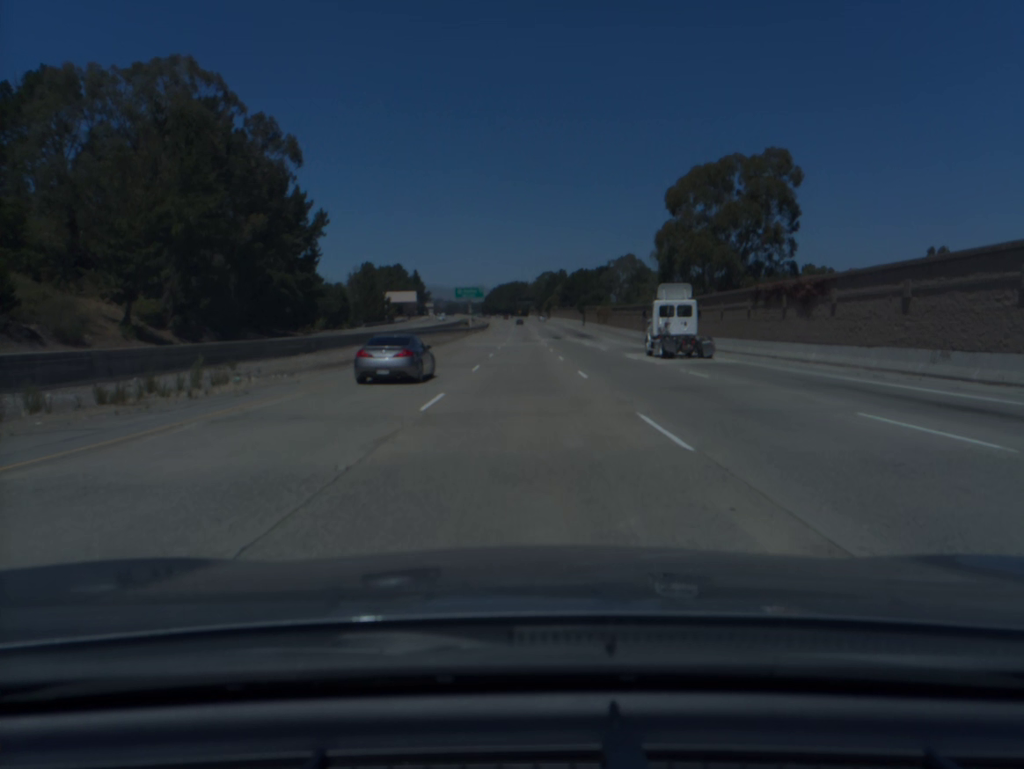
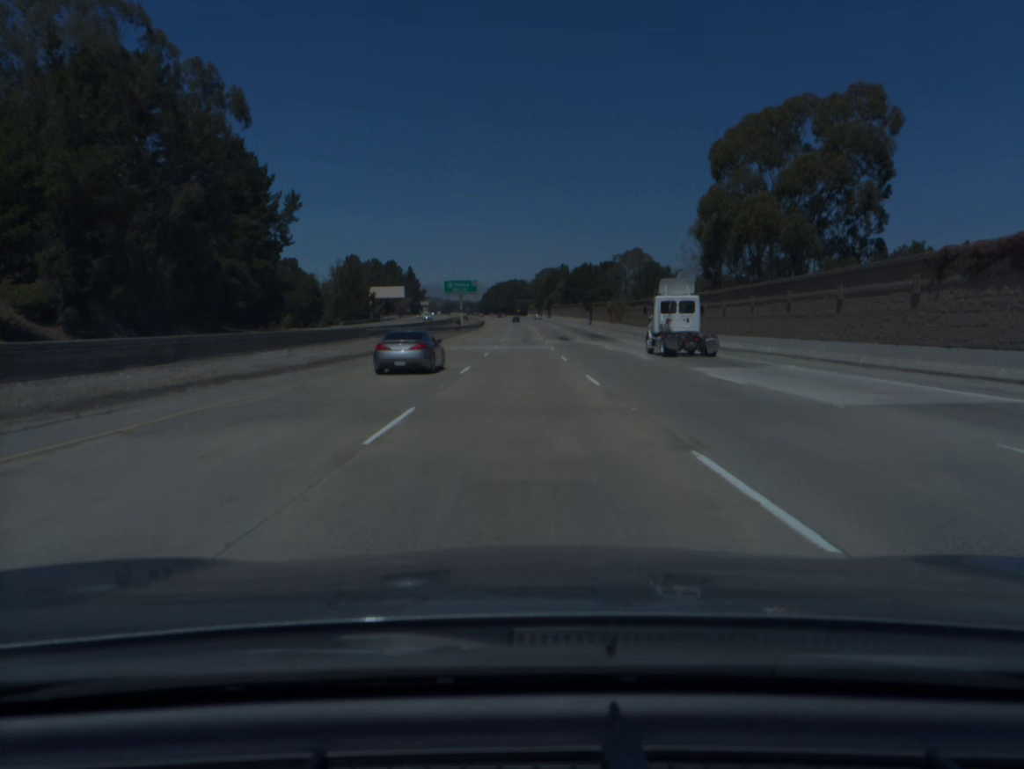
(0.0, +18.9) m; 0°
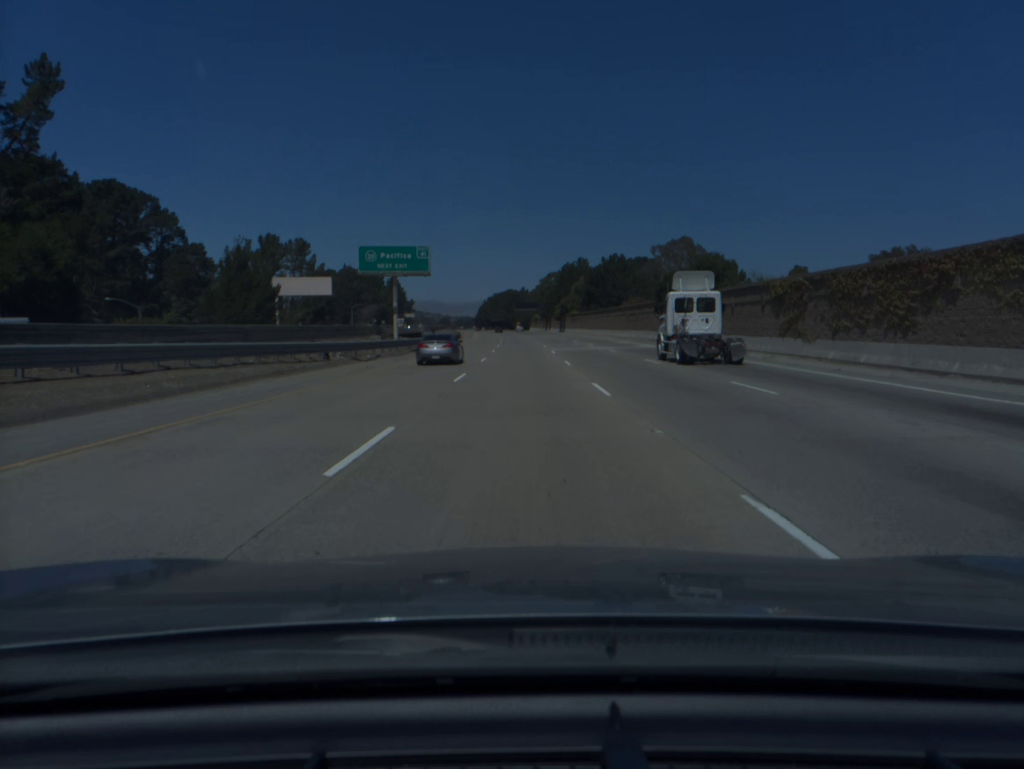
(-0.1, +75.2) m; 0°
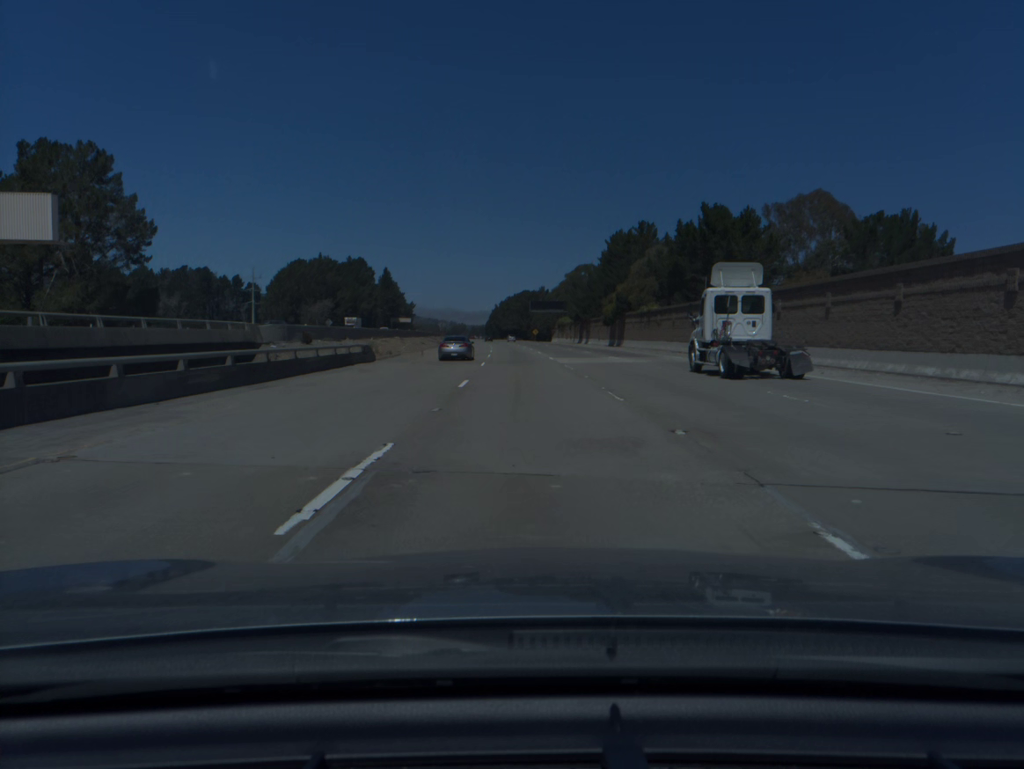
(-0.4, +75.1) m; -1°
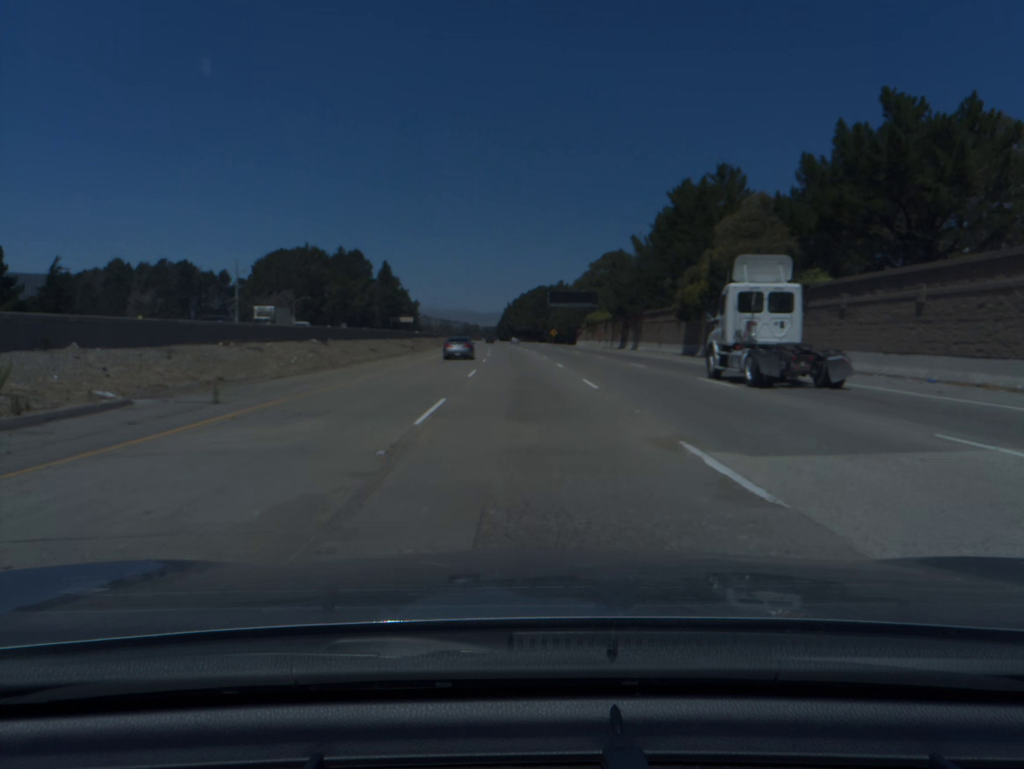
(-0.3, +37.6) m; -1°
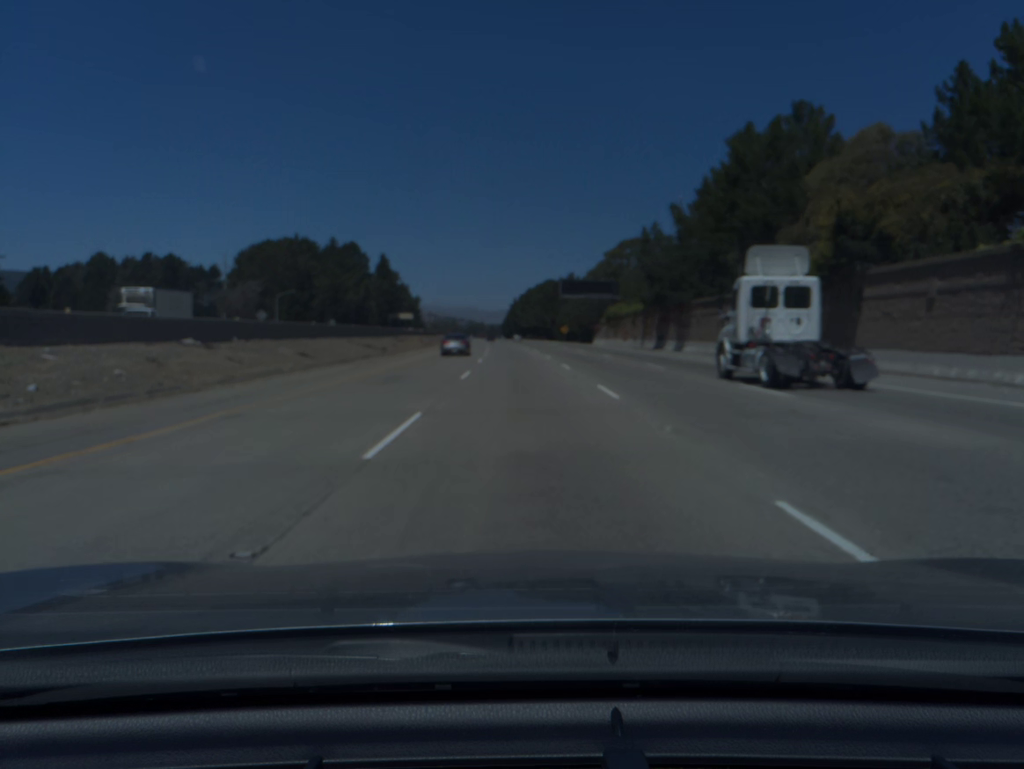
(-0.1, +18.8) m; -1°
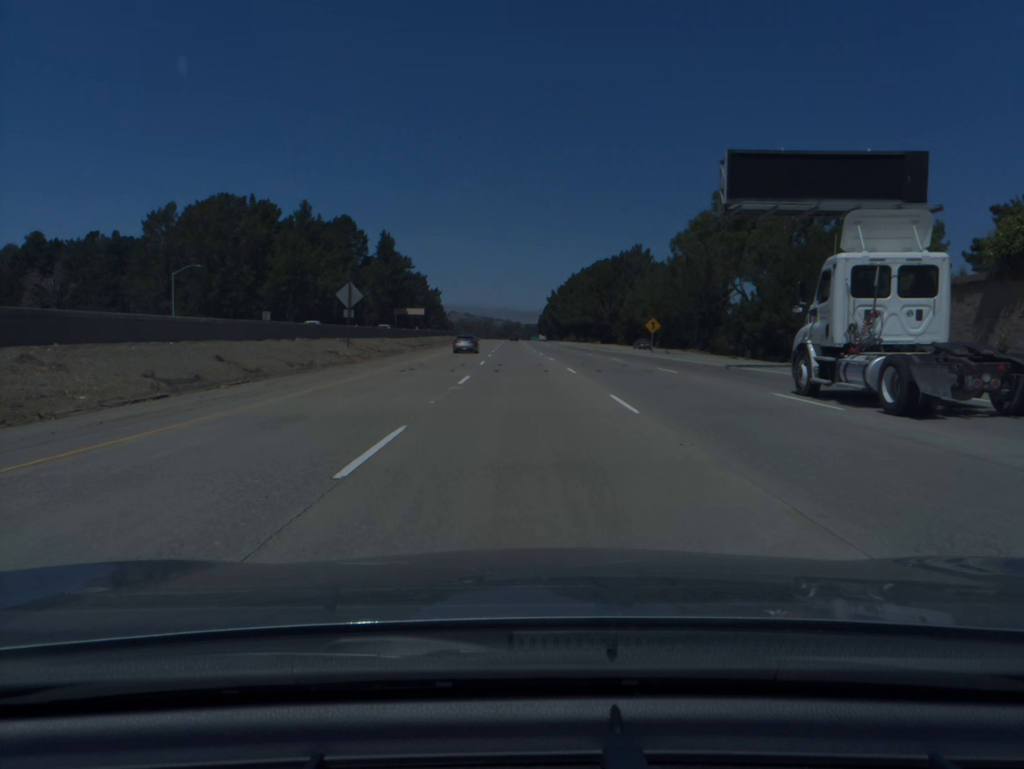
(-1.6, +75.7) m; -3°
